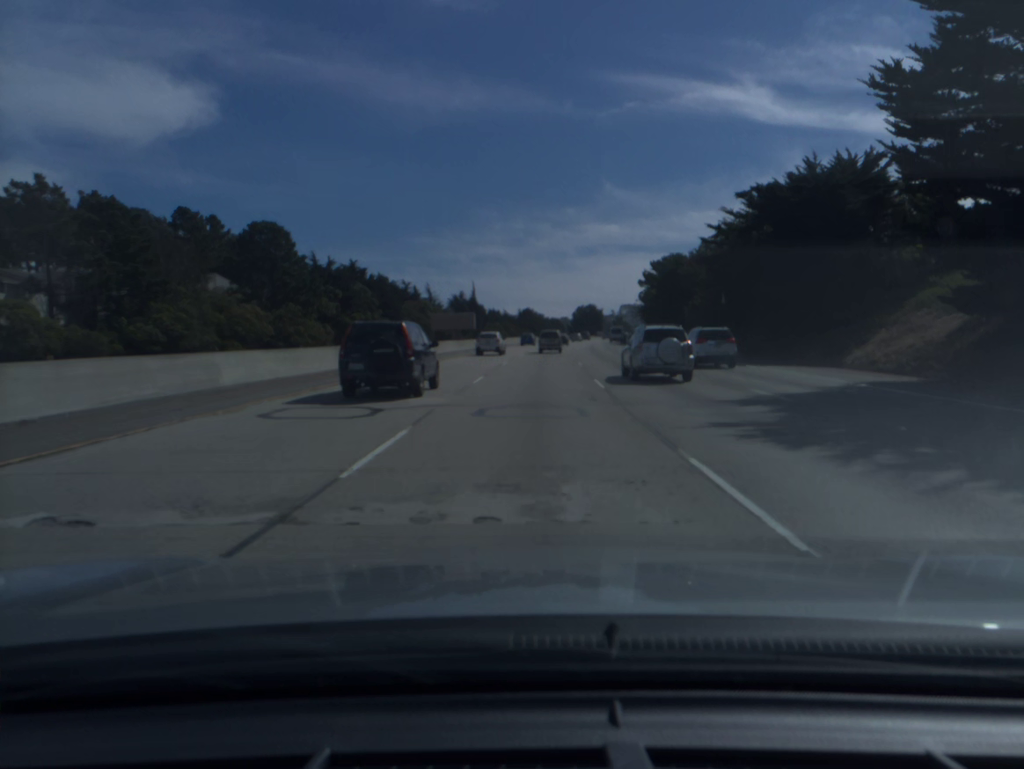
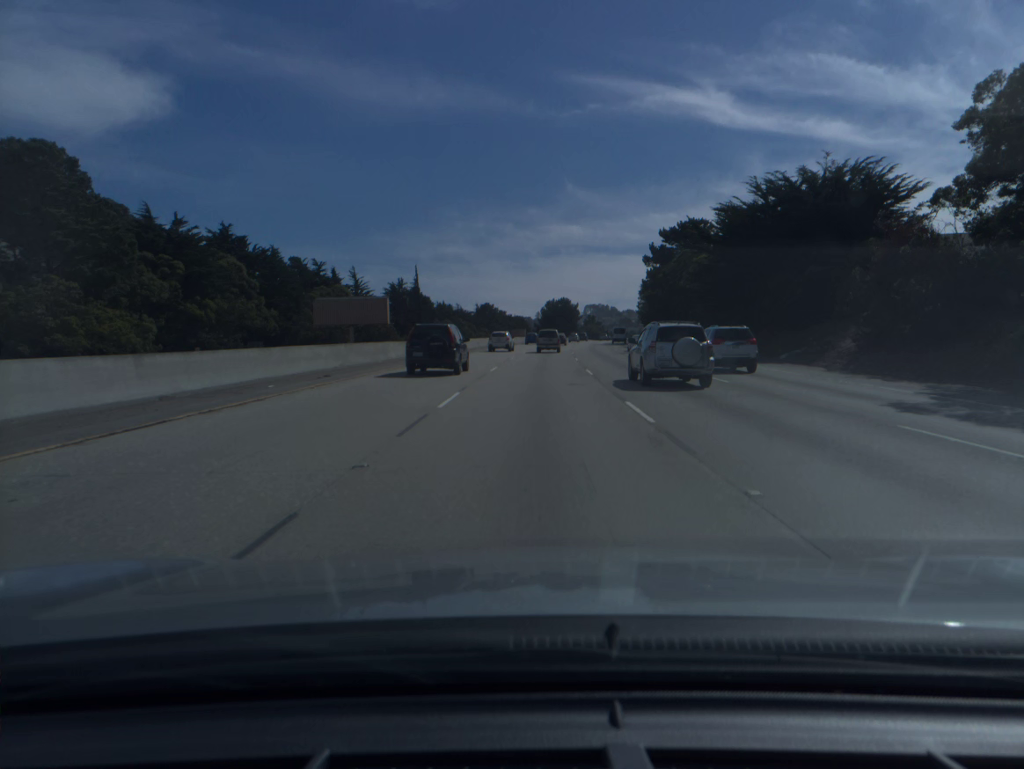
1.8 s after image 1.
(+1.2, +52.2) m; +3°
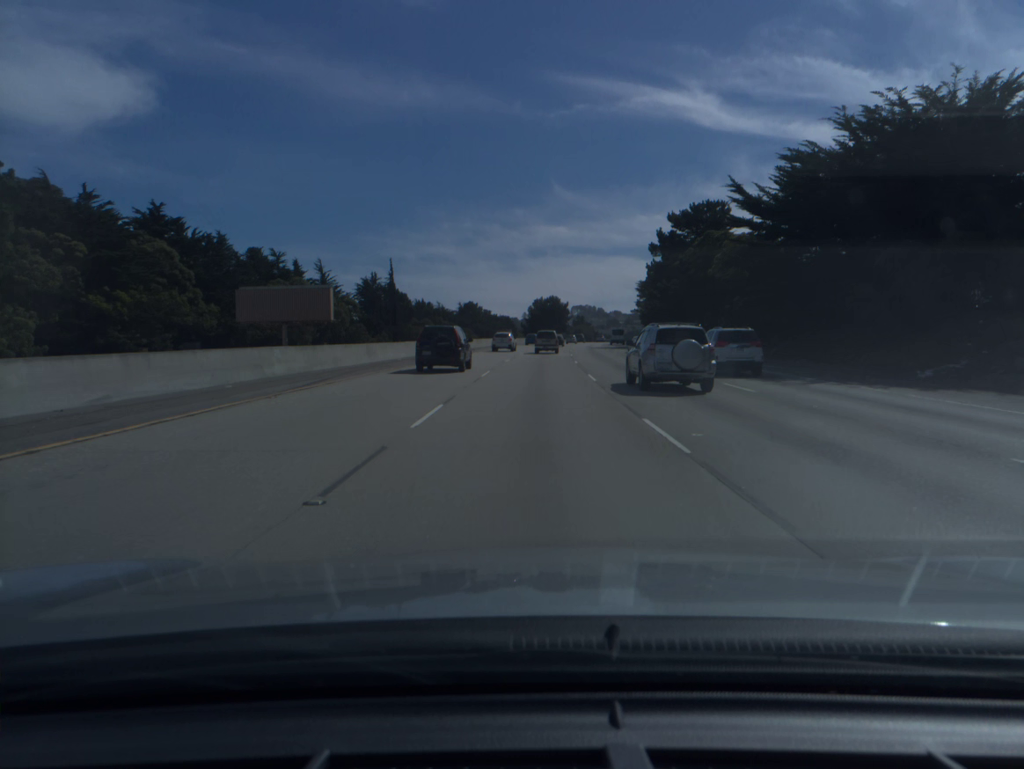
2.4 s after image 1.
(+0.1, +17.4) m; +1°
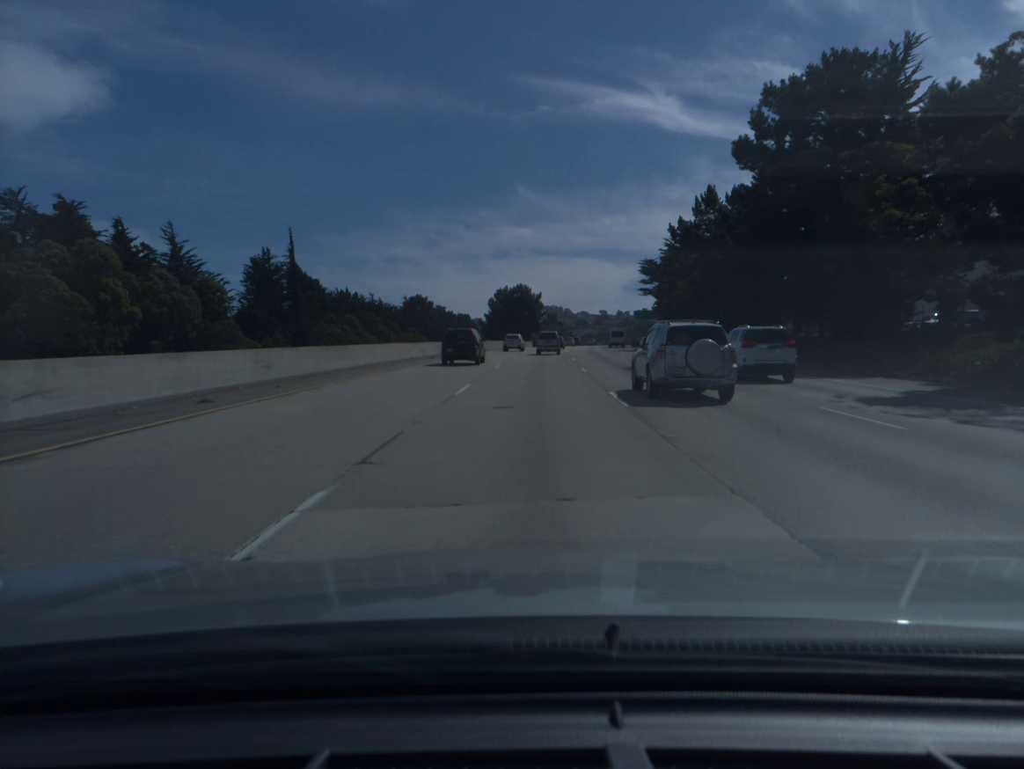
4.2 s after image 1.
(+1.2, +52.3) m; +3°
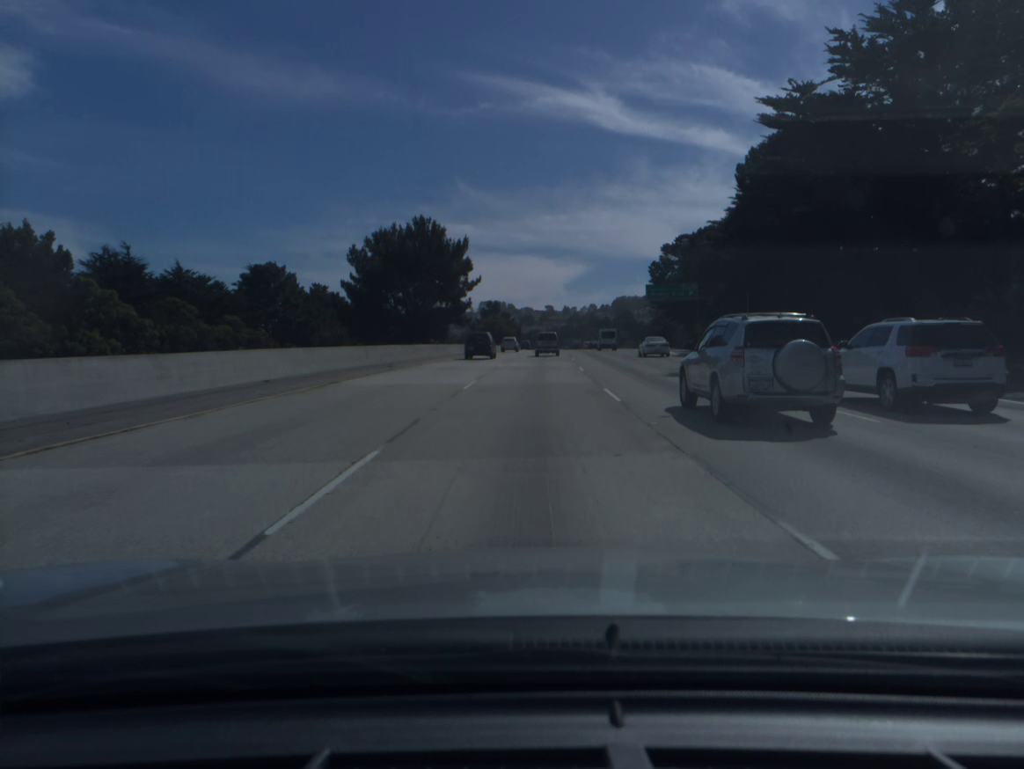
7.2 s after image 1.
(+3.1, +87.1) m; +4°
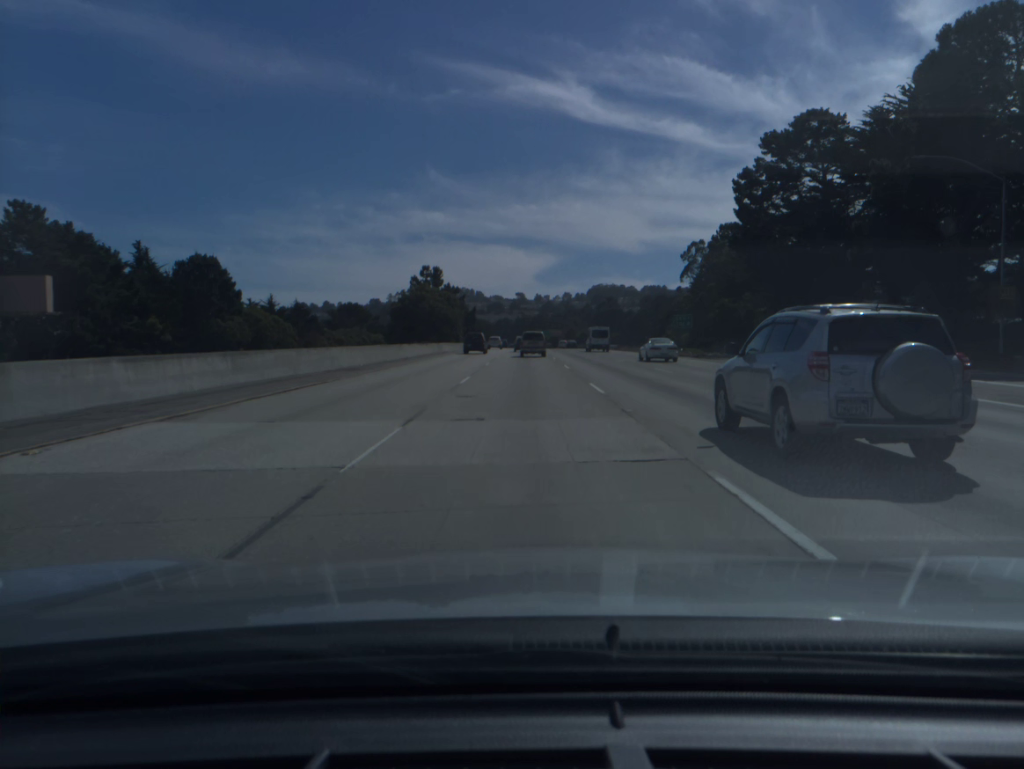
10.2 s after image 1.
(+2.2, +86.1) m; +2°
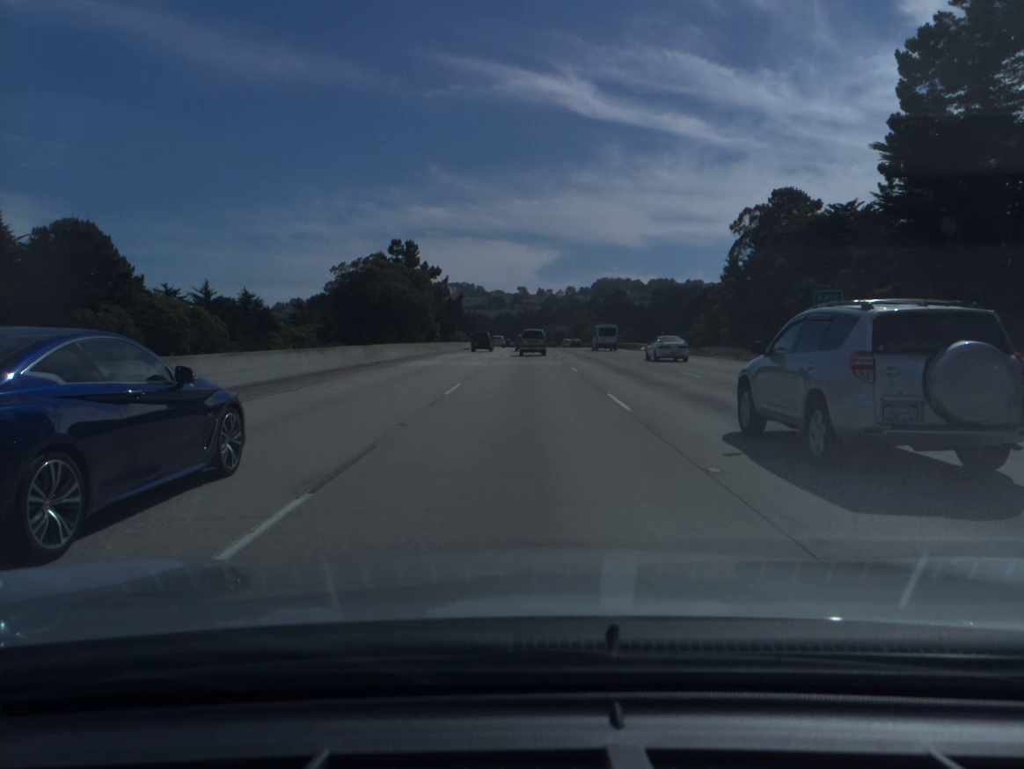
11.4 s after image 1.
(0.0, +33.8) m; 0°
